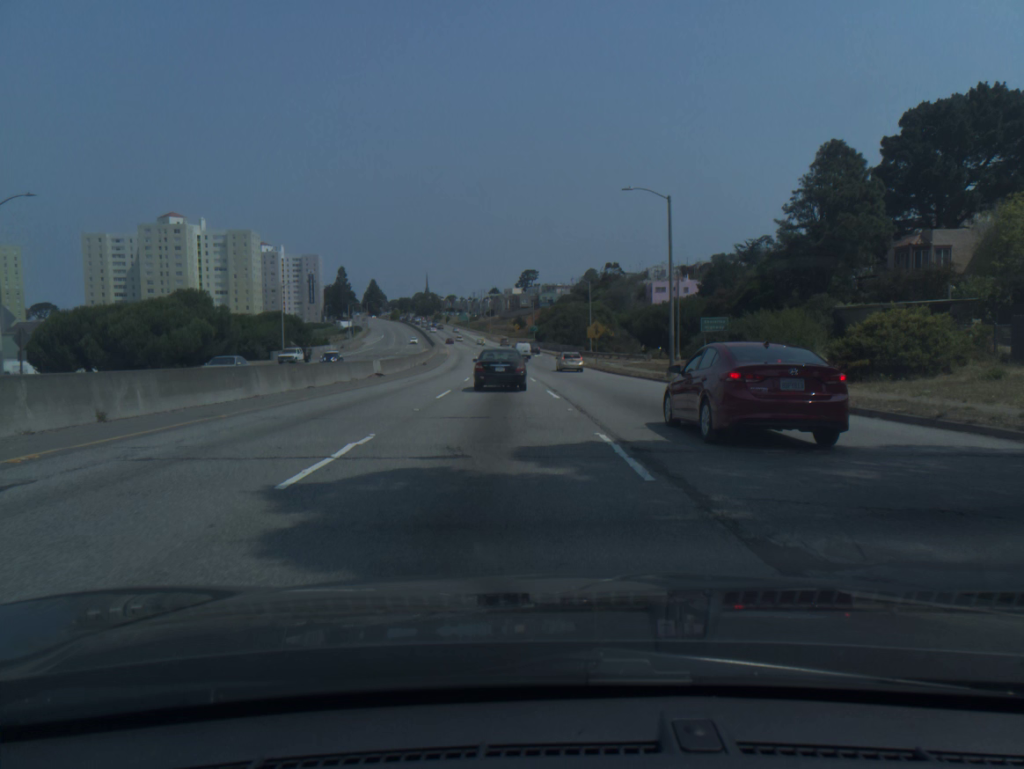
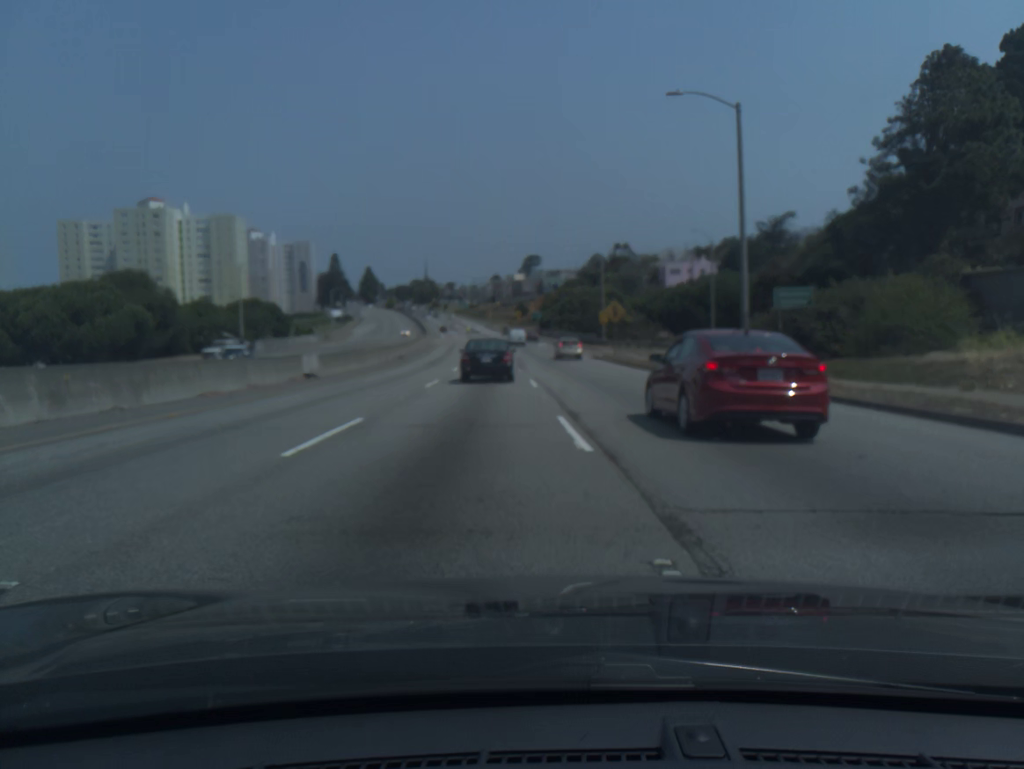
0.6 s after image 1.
(0.0, +13.1) m; 0°
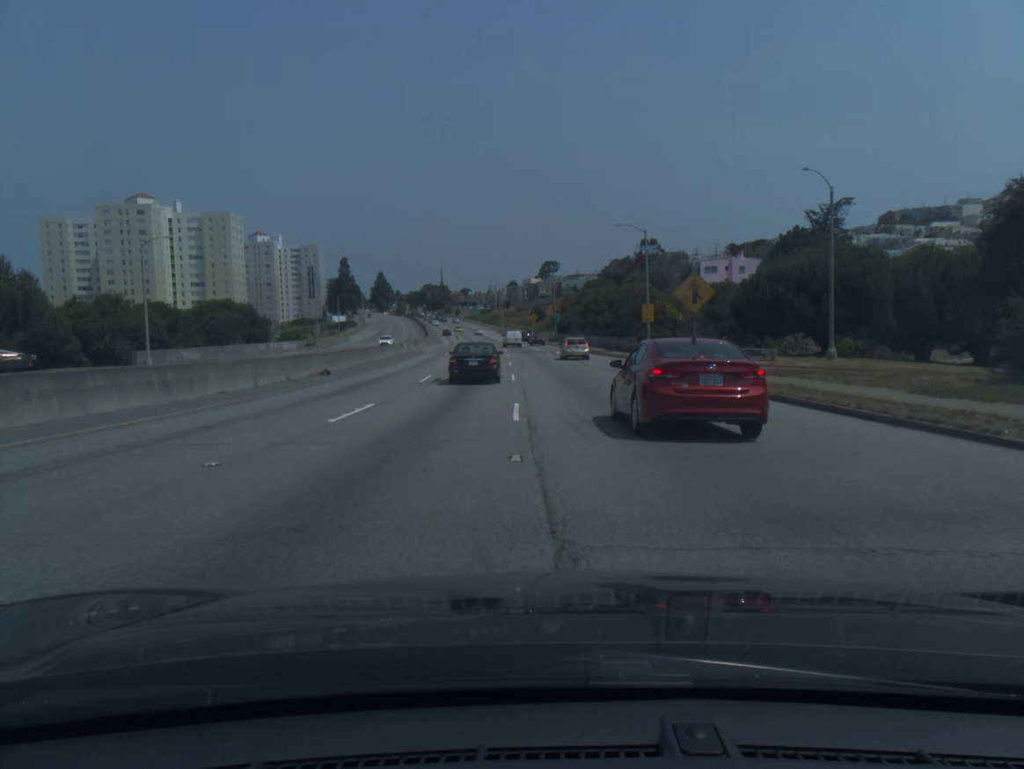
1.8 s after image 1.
(-0.3, +24.9) m; -1°
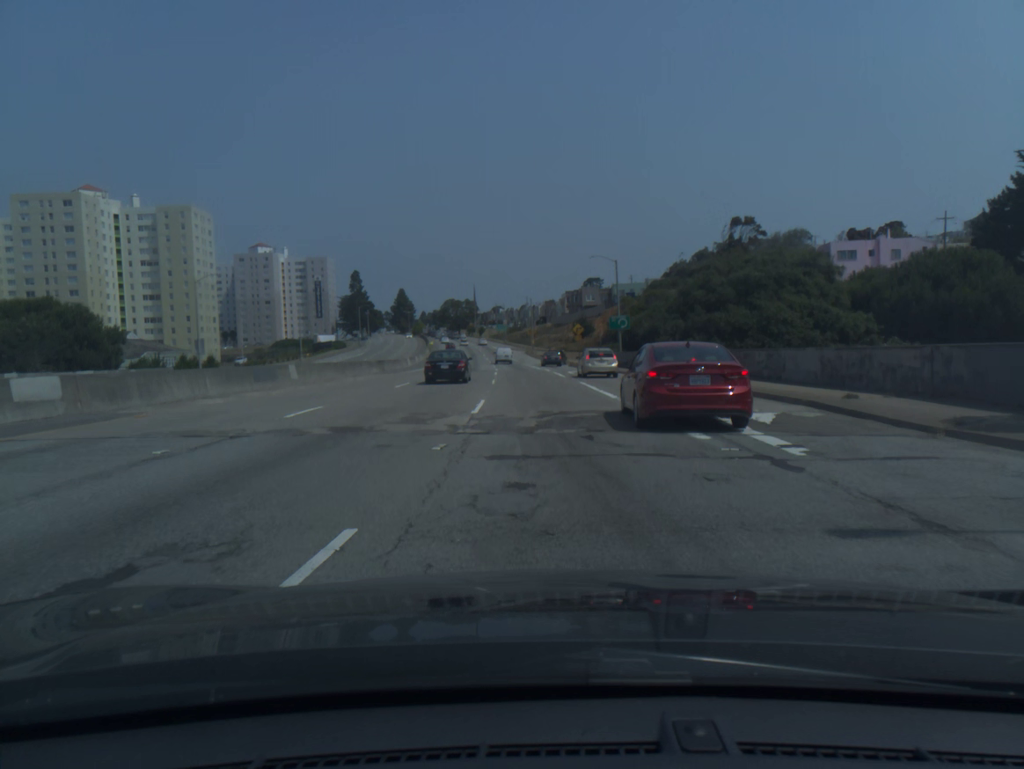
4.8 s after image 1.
(-1.1, +57.5) m; -3°
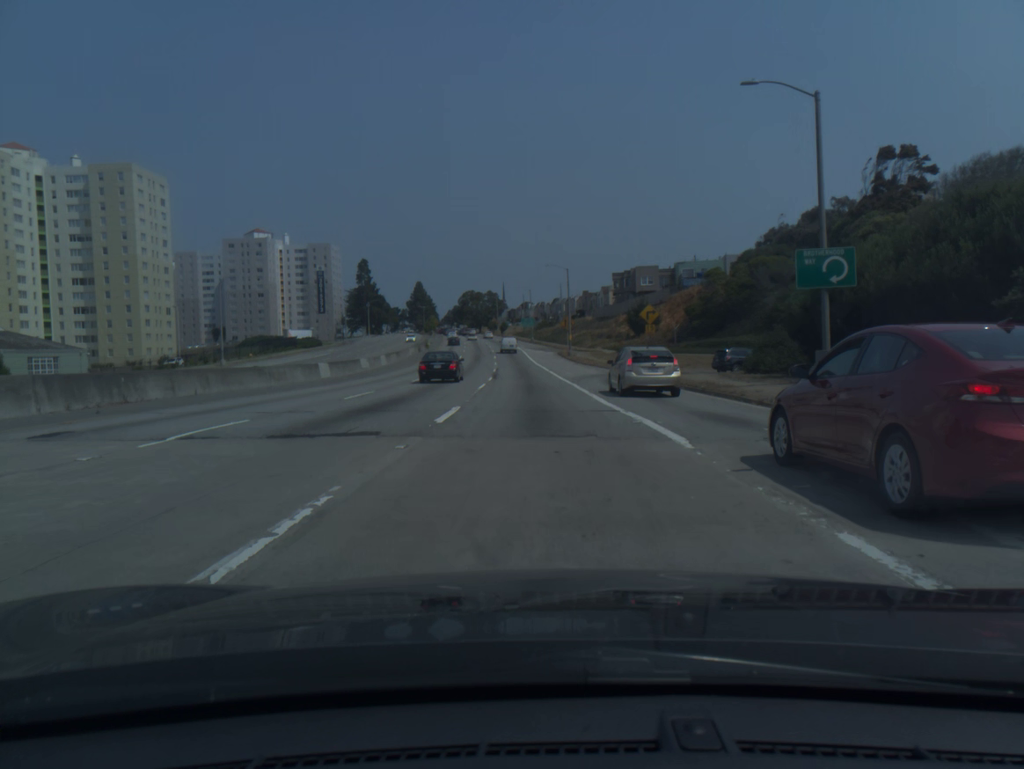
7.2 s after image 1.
(-1.0, +44.2) m; -2°
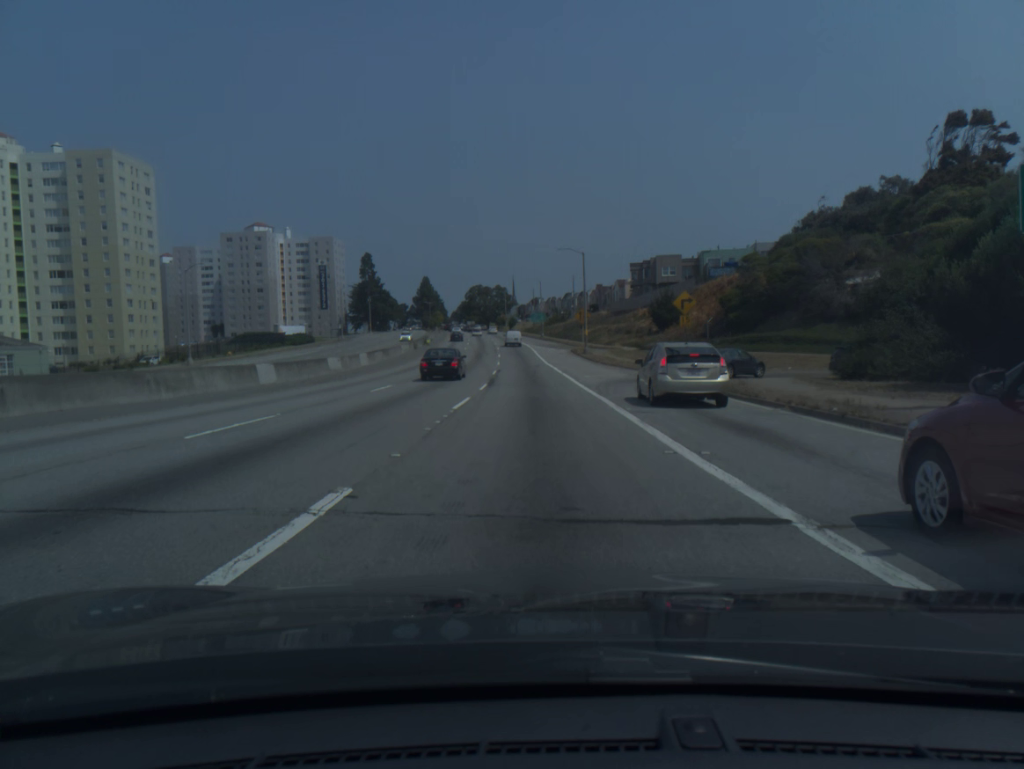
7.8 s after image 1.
(-0.1, +10.9) m; -1°
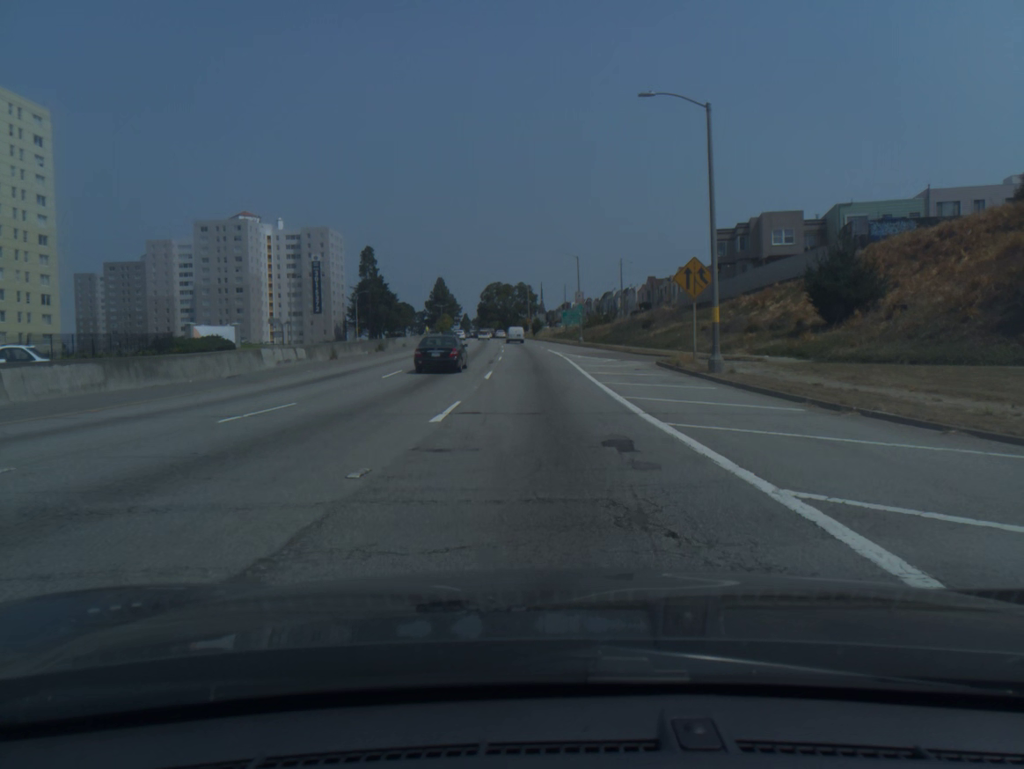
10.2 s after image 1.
(-0.8, +43.6) m; -2°
